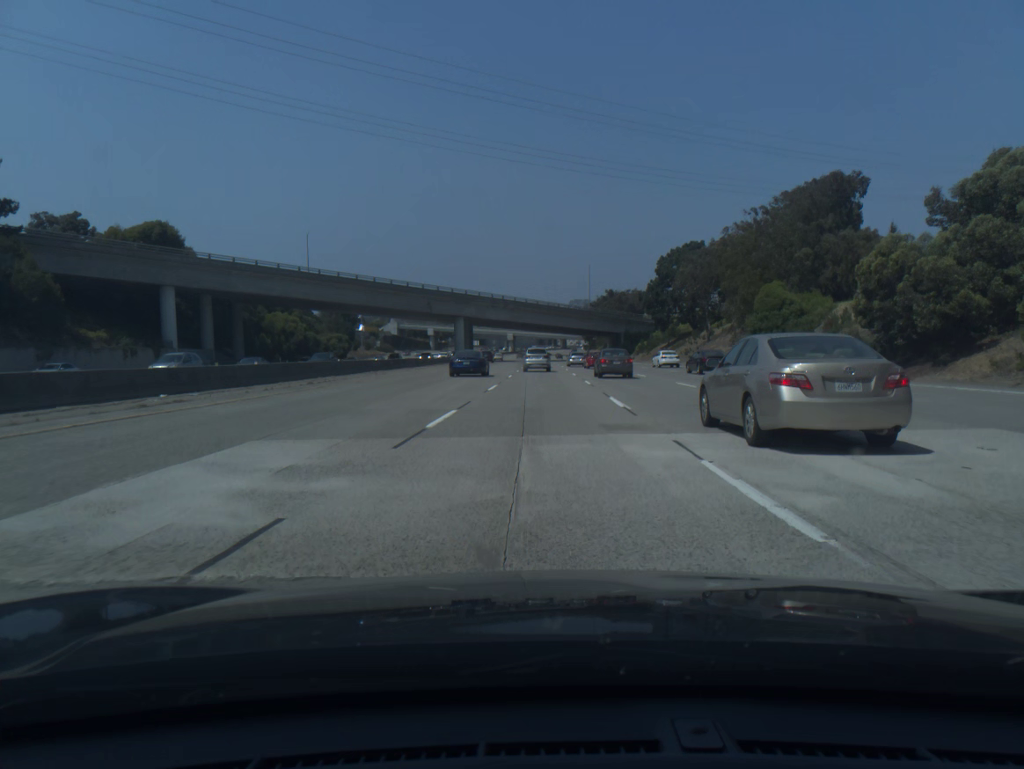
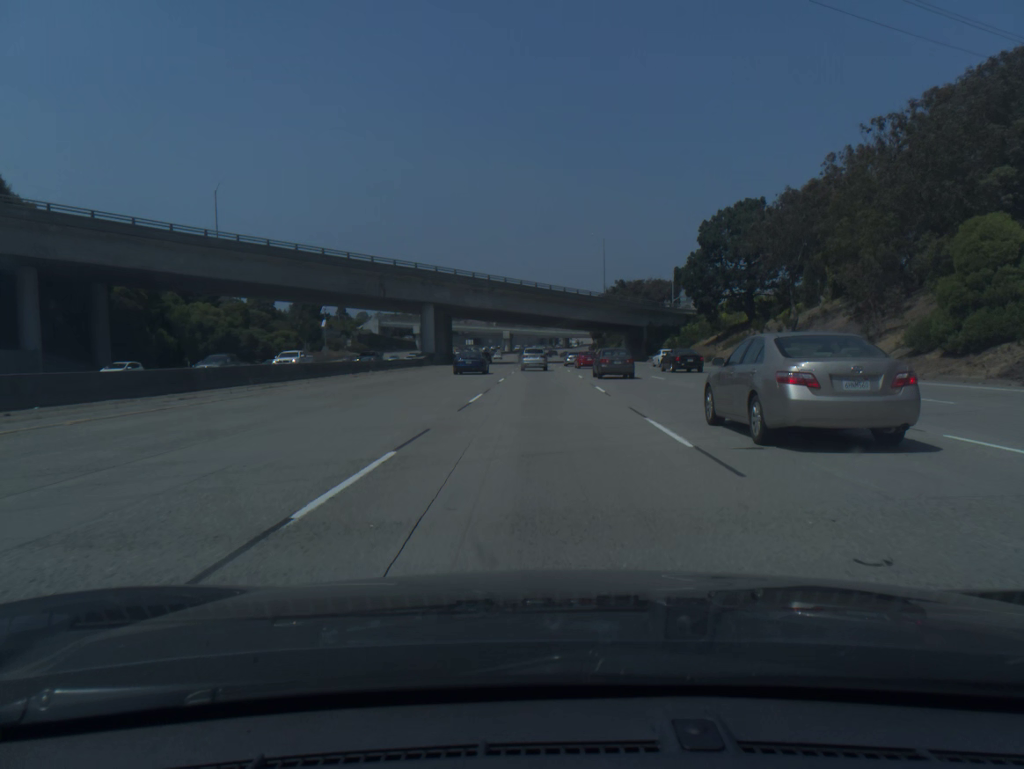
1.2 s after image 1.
(0.0, +35.7) m; 0°
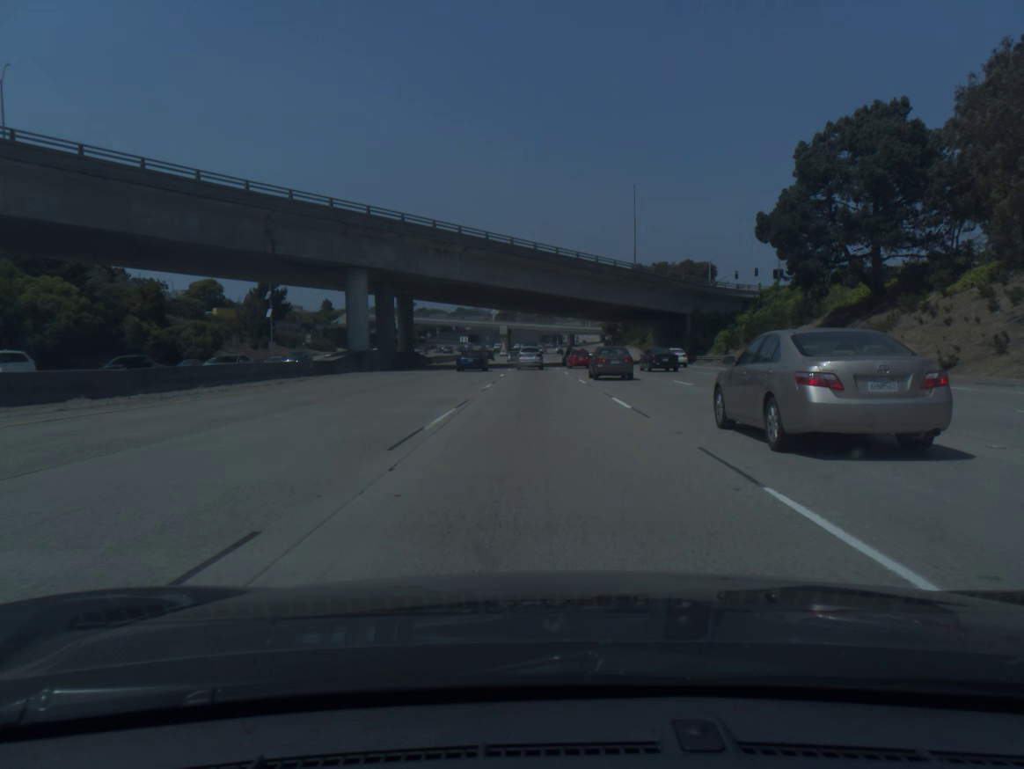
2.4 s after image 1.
(0.0, +35.8) m; 0°
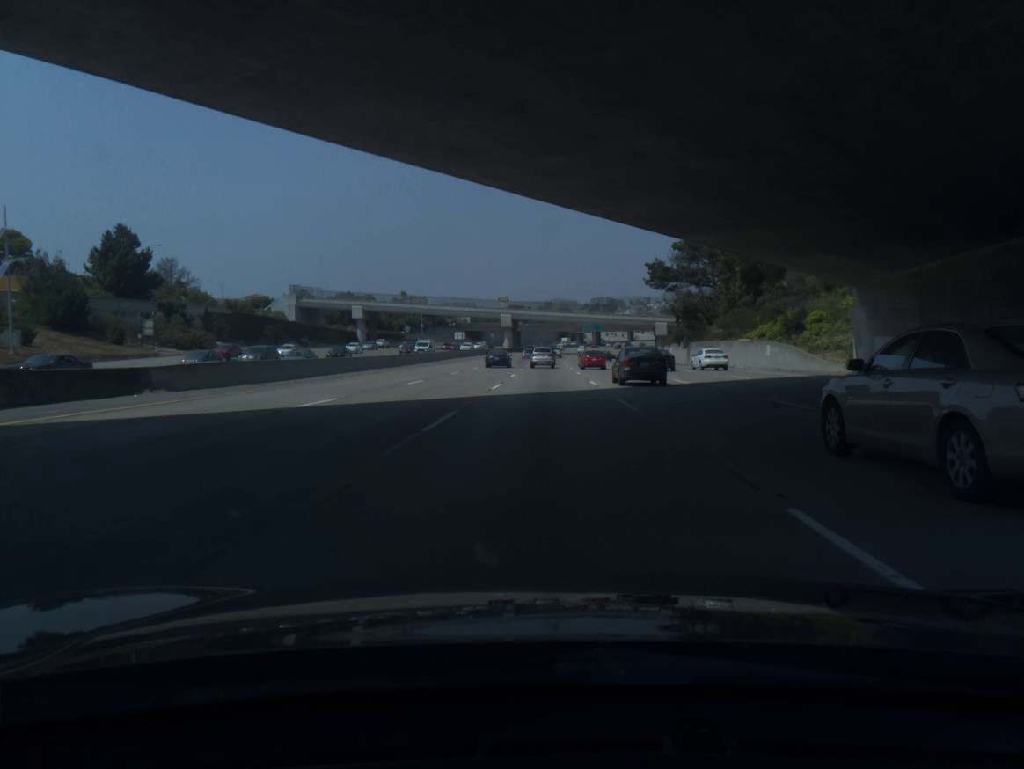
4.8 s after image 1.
(-0.8, +71.8) m; -1°
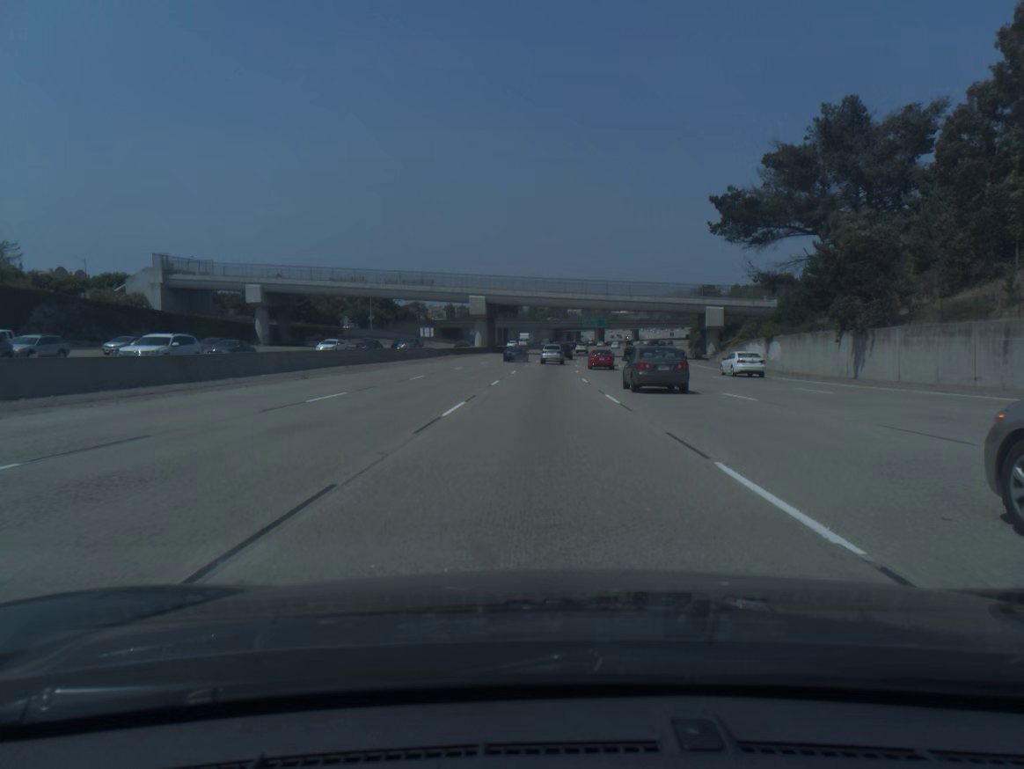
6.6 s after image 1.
(+0.3, +54.4) m; +1°
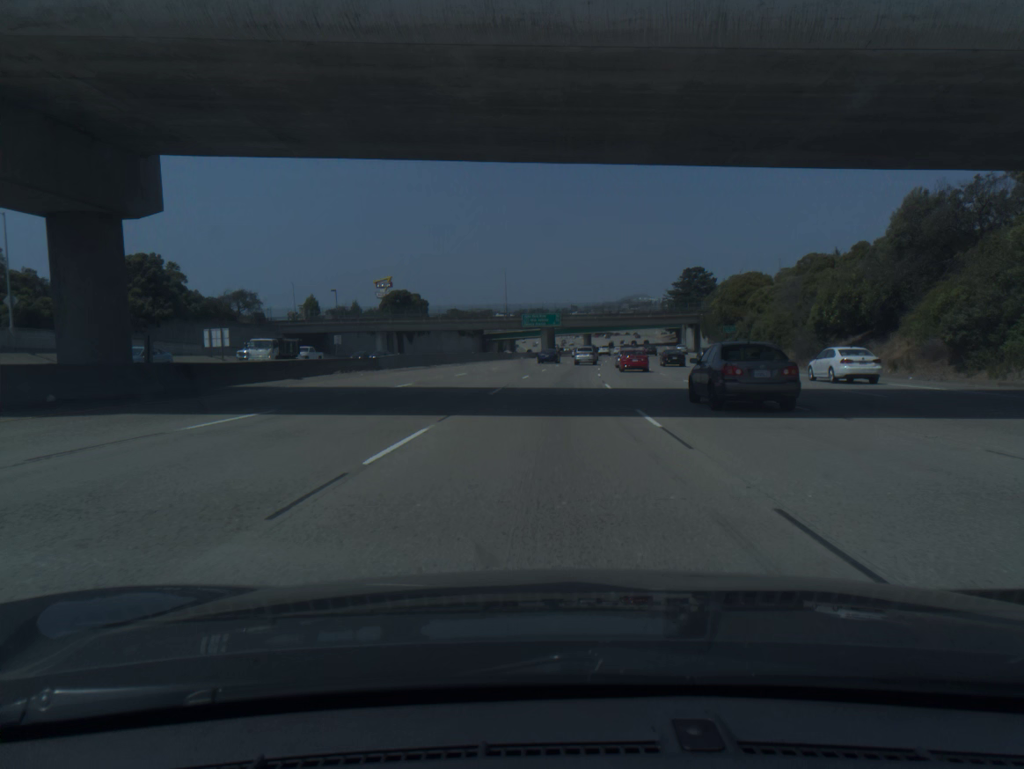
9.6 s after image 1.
(+2.4, +91.4) m; +5°
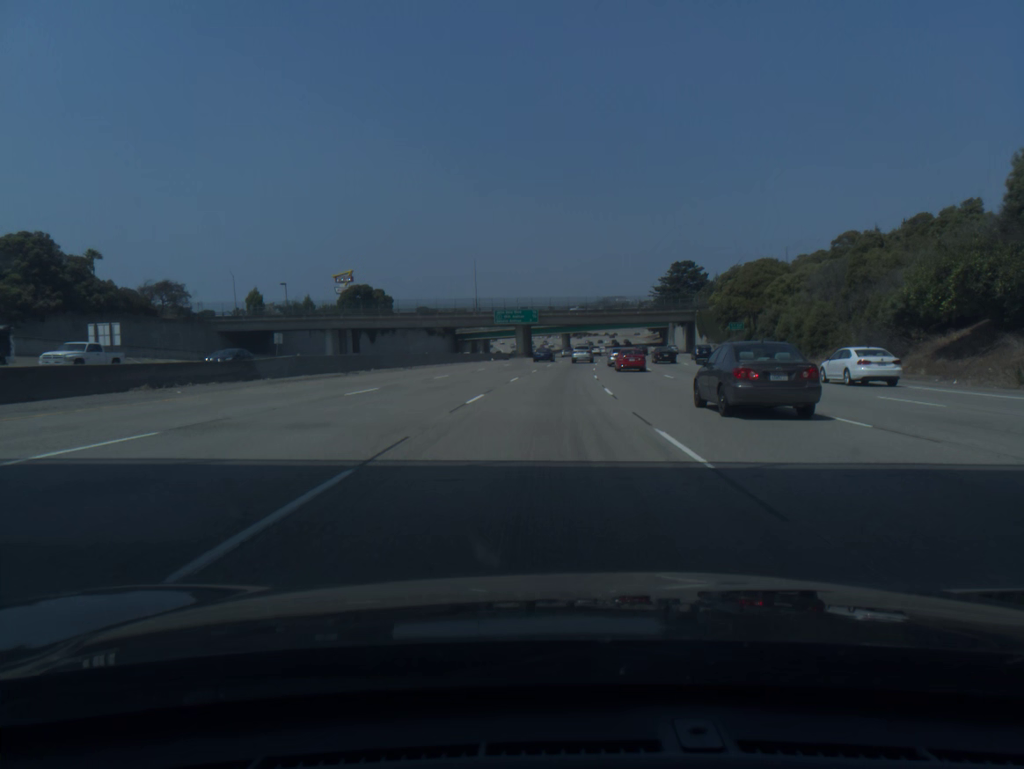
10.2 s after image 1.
(+0.3, +18.5) m; +2°
